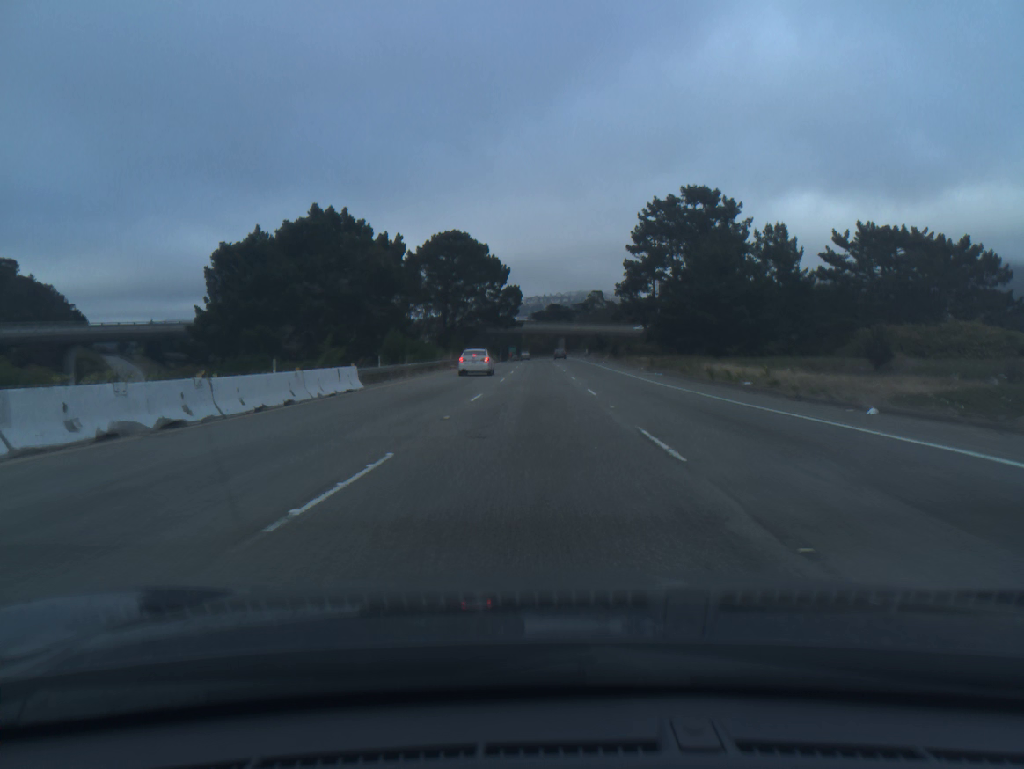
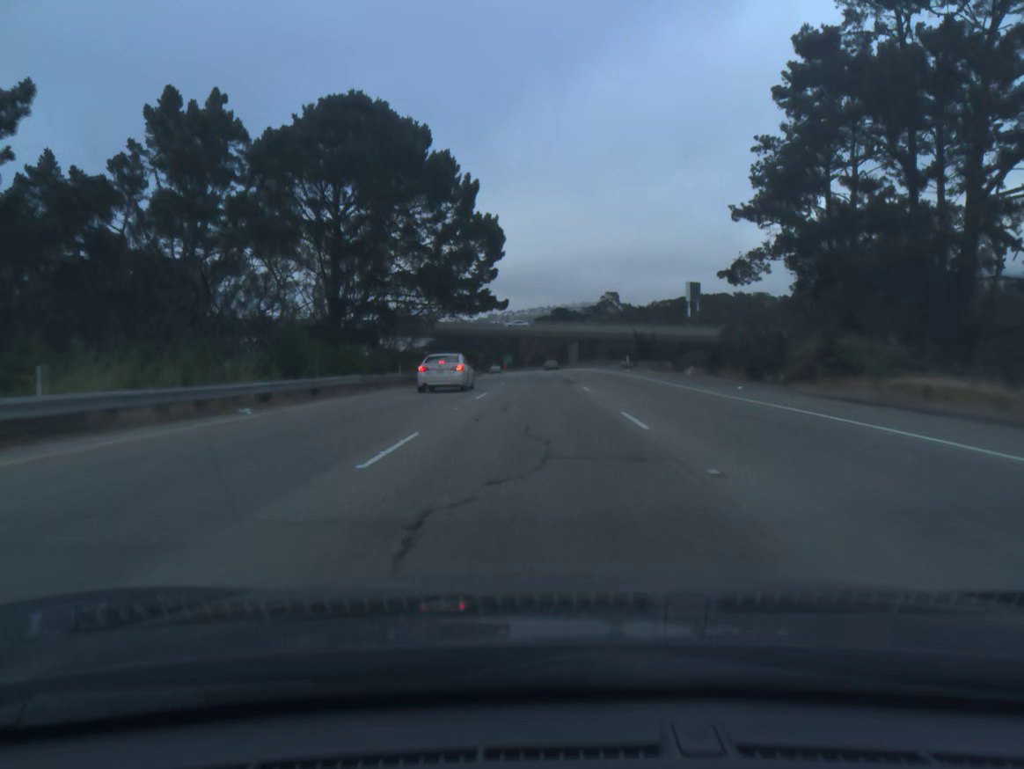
(-0.2, +57.0) m; 0°
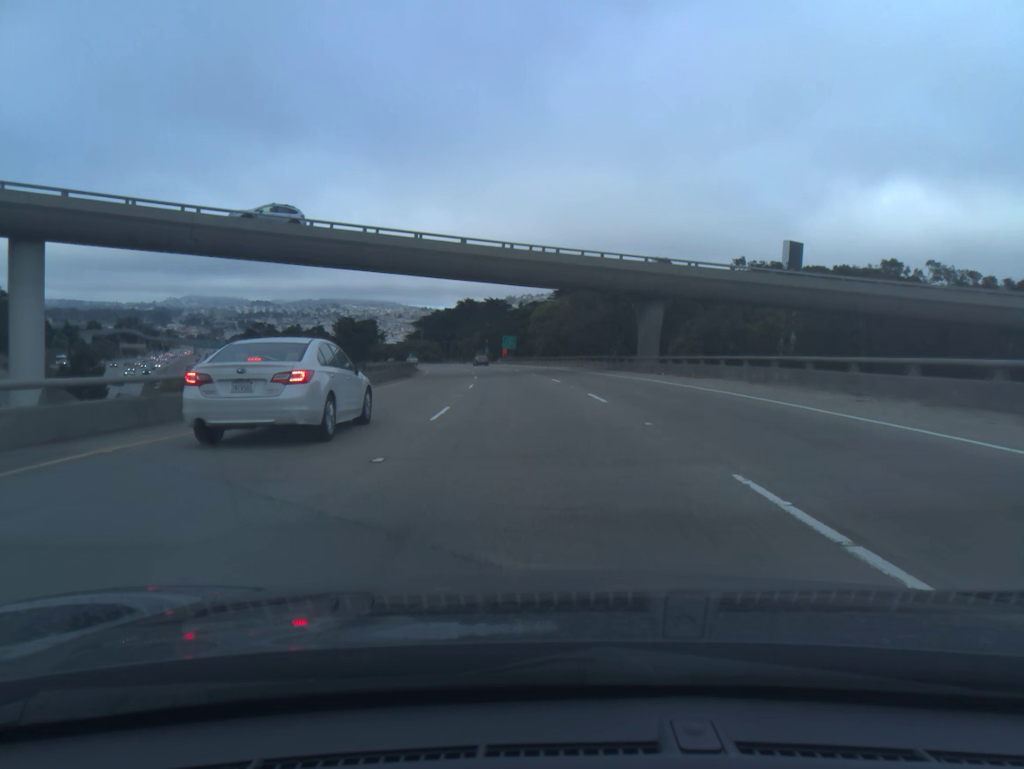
(-0.7, +83.6) m; -1°
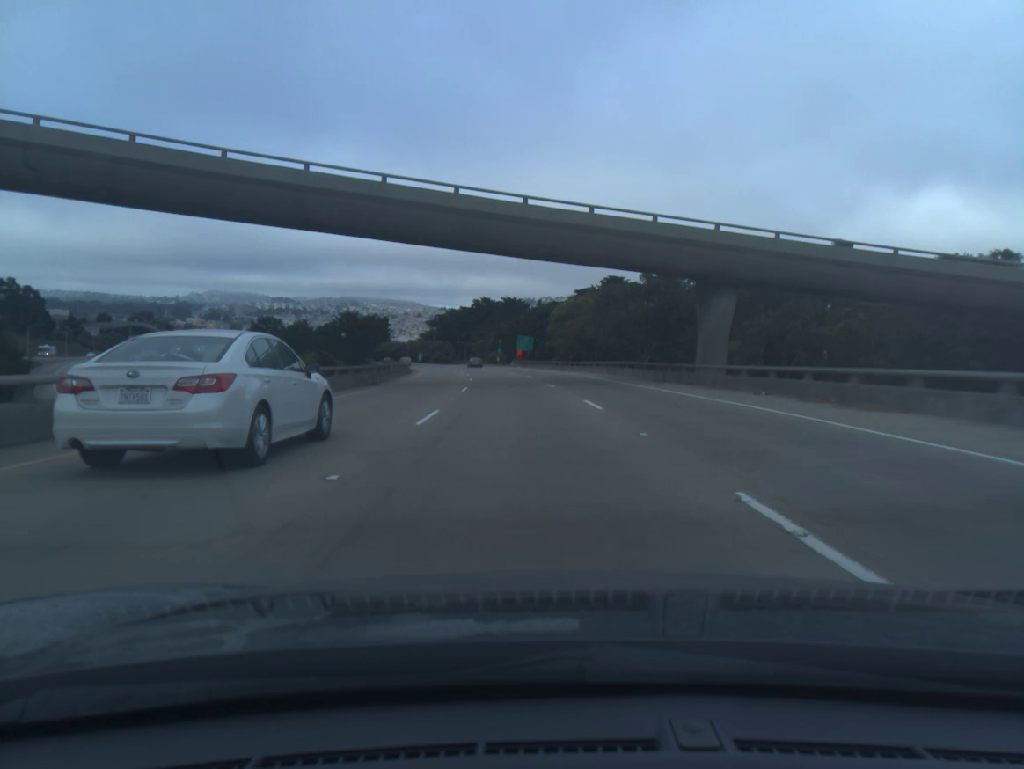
(-0.2, +15.5) m; -2°
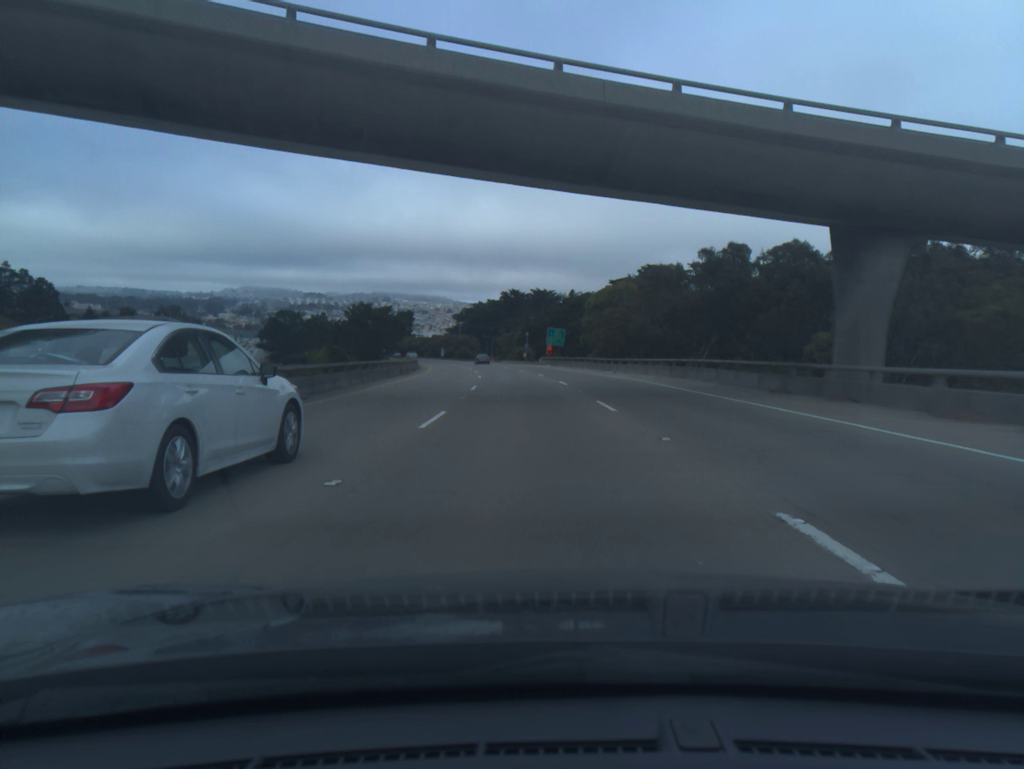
(-0.3, +15.4) m; -2°
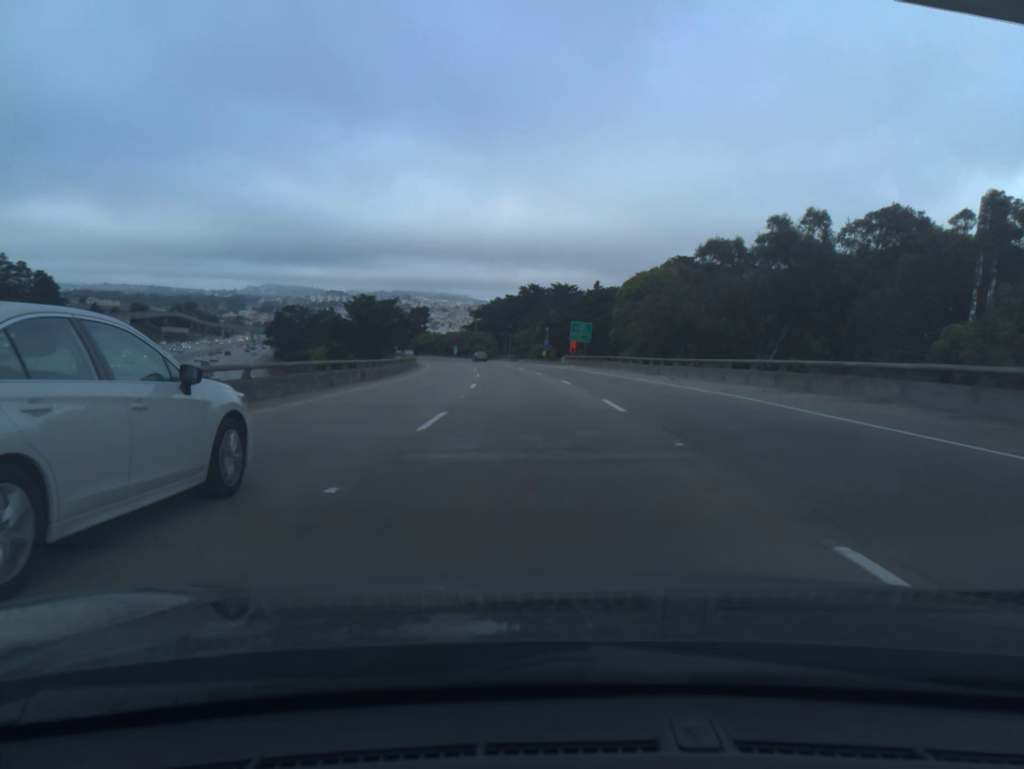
(-0.2, +15.3) m; -2°
